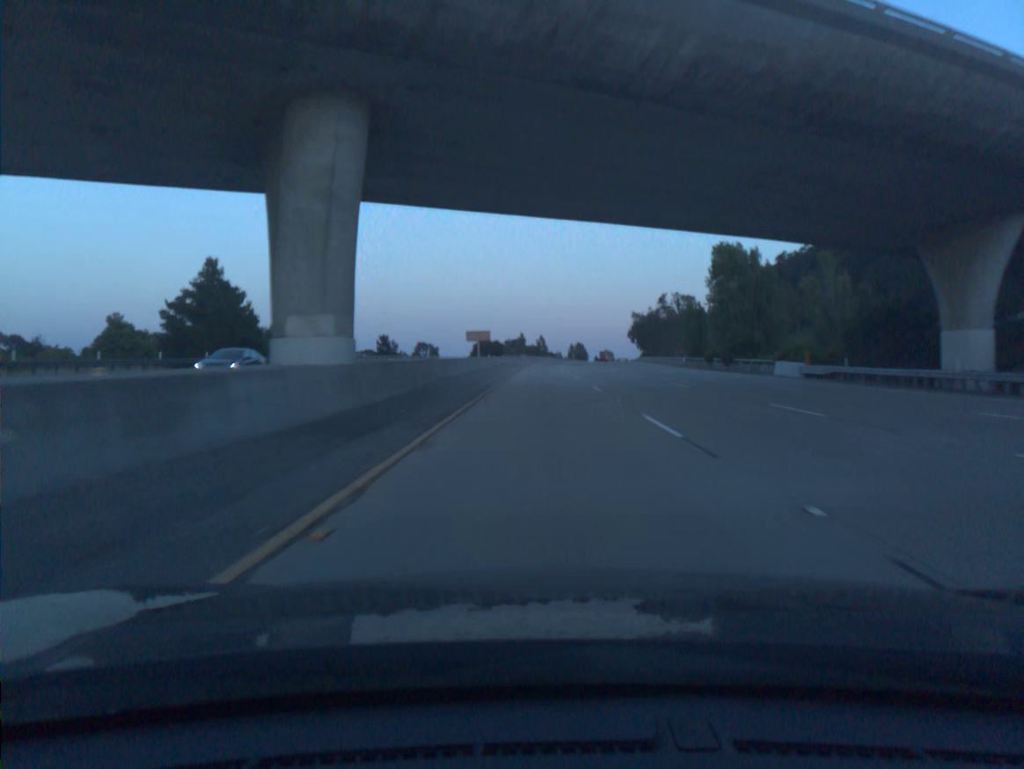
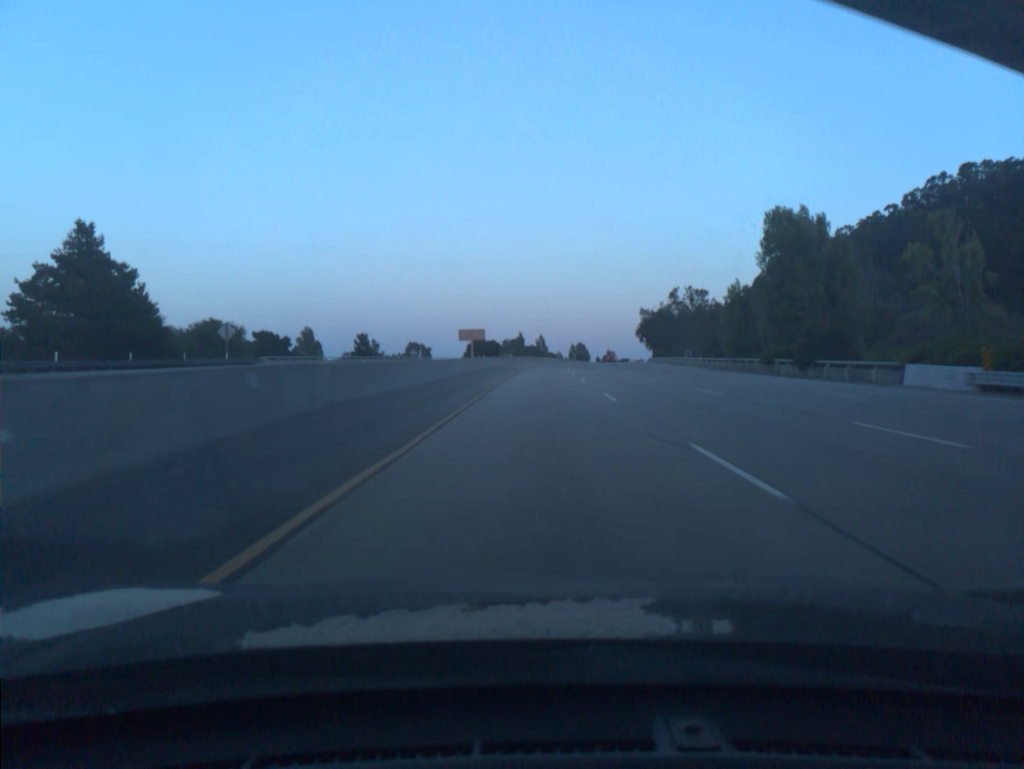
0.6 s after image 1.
(0.0, +19.4) m; 0°
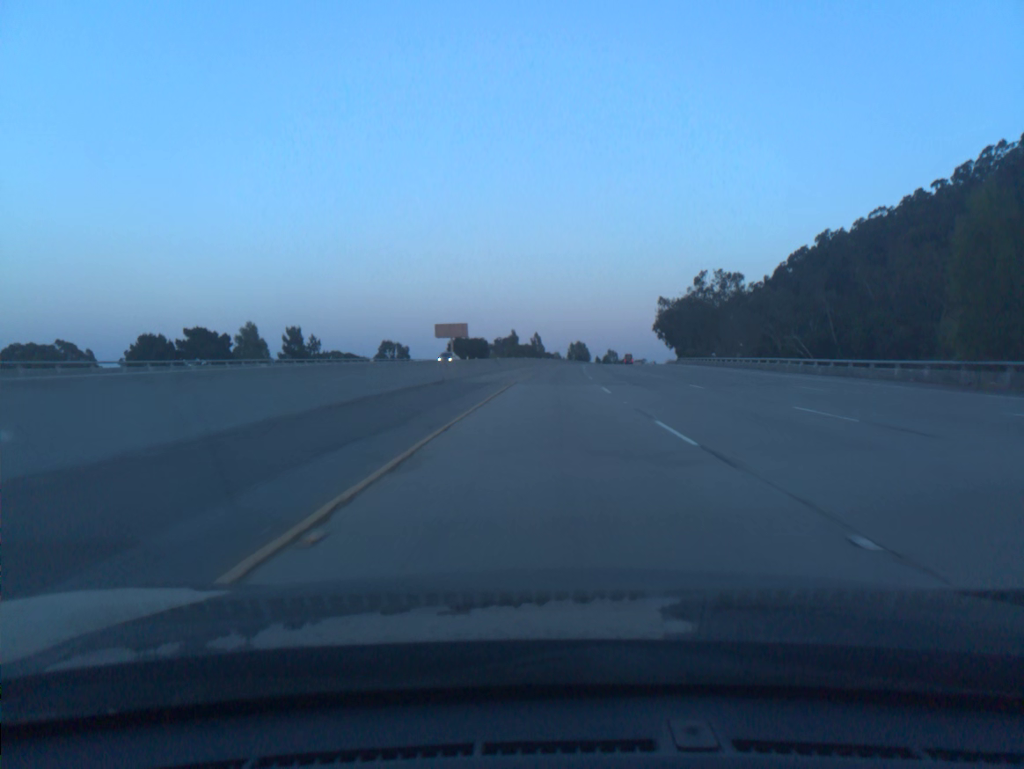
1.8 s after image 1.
(0.0, +38.8) m; 0°
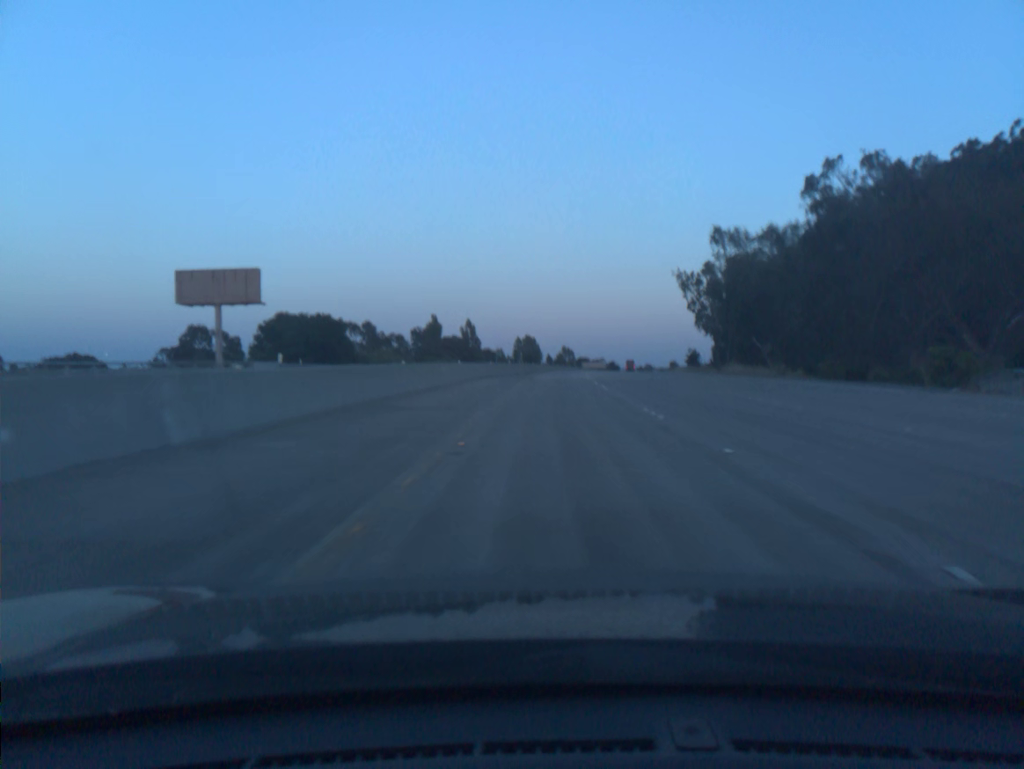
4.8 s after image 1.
(+3.3, +97.6) m; +4°
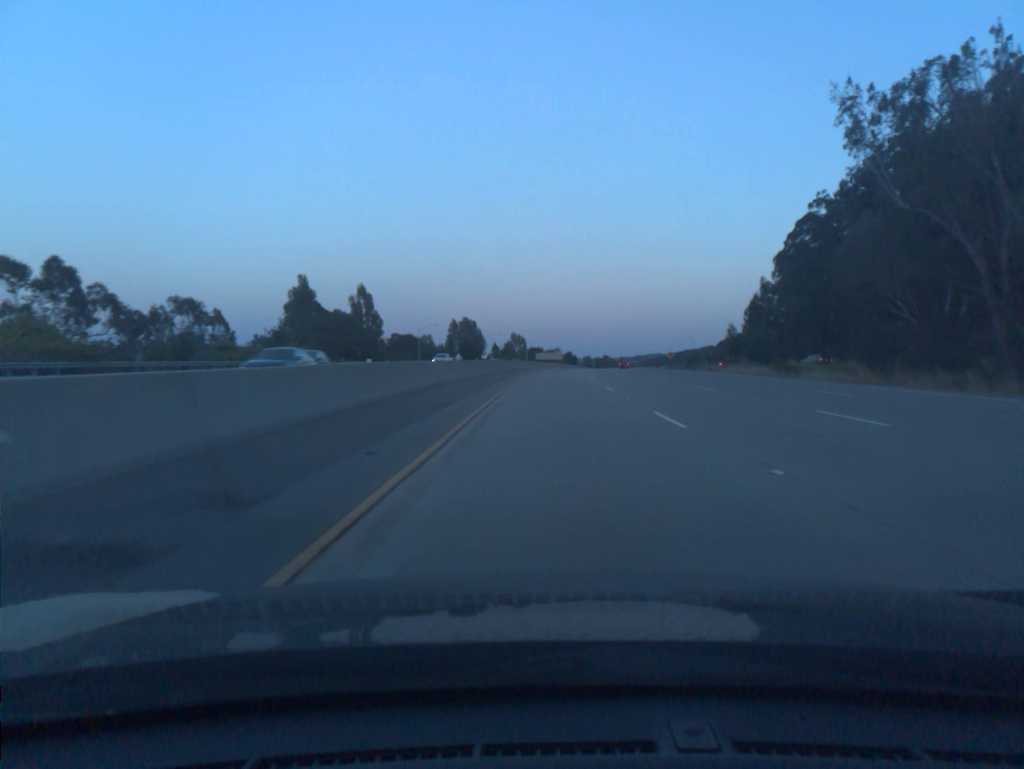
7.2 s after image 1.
(+2.2, +78.7) m; +4°
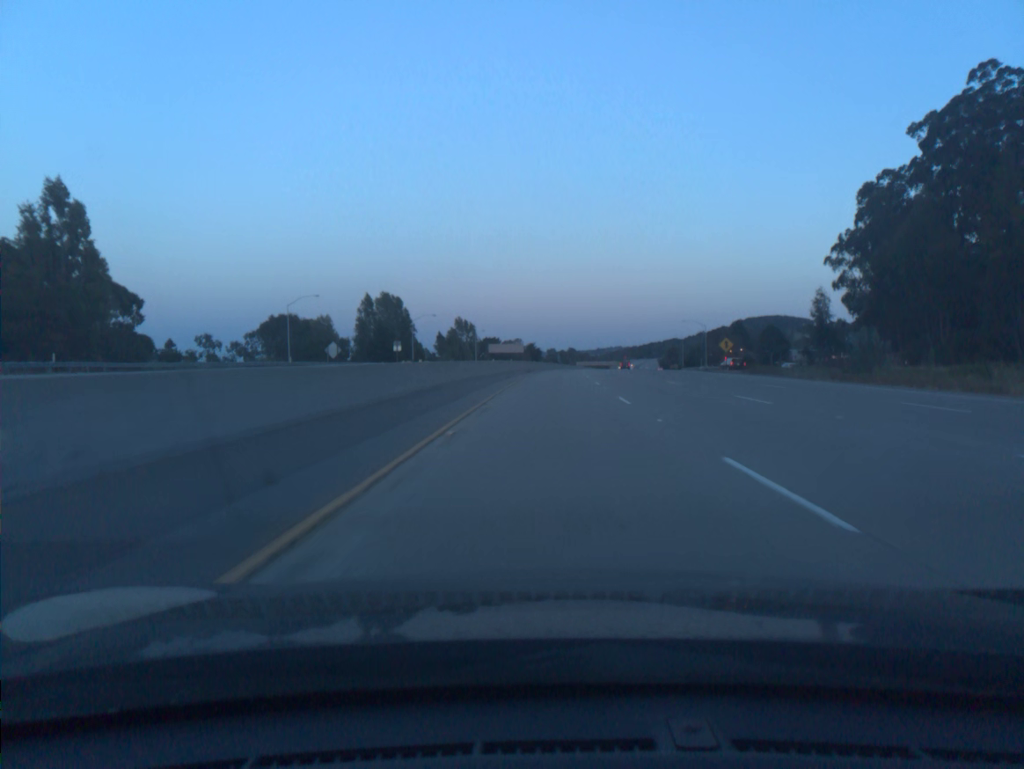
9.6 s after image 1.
(+2.2, +79.1) m; +3°
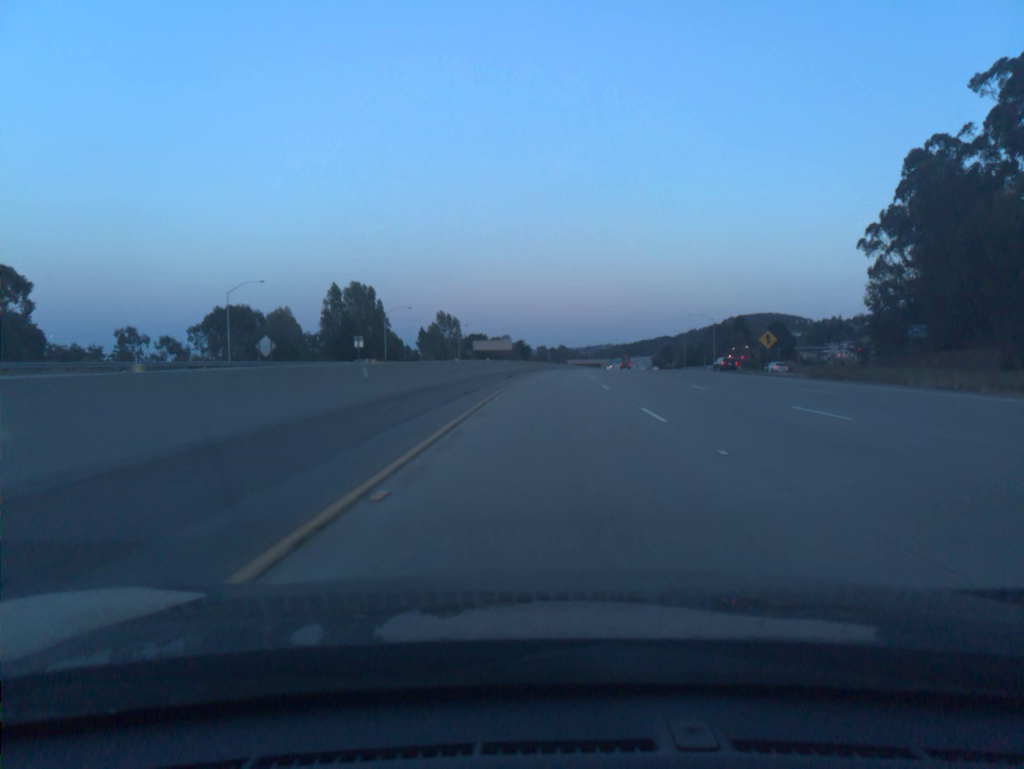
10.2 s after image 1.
(+0.1, +19.8) m; +1°
